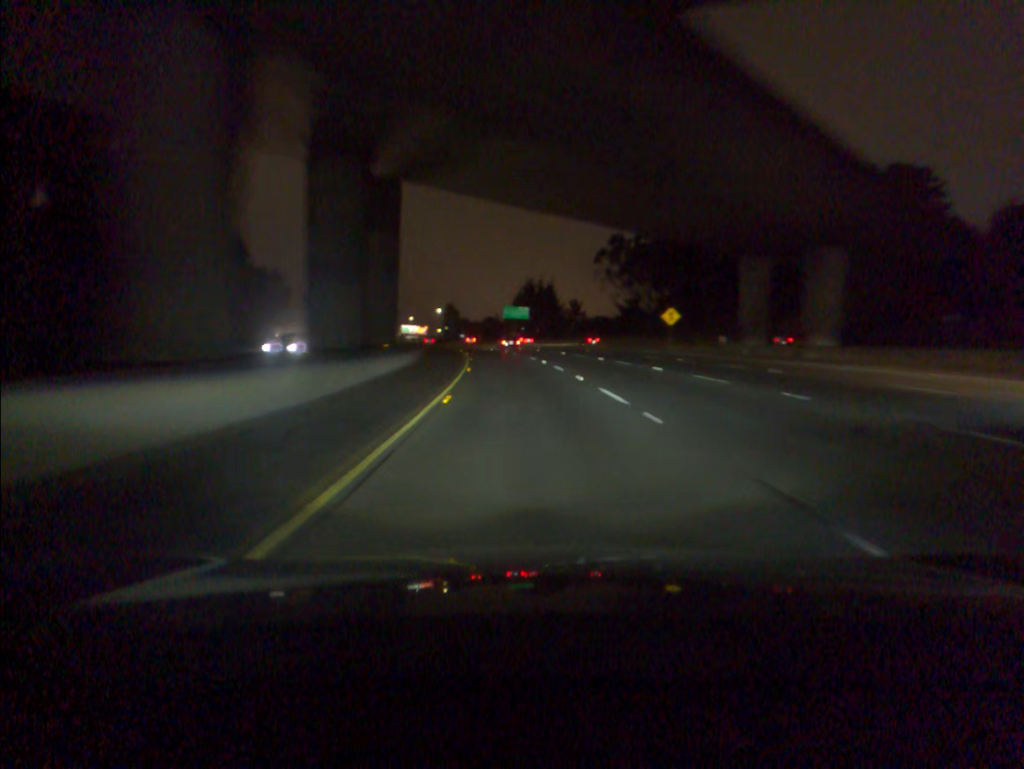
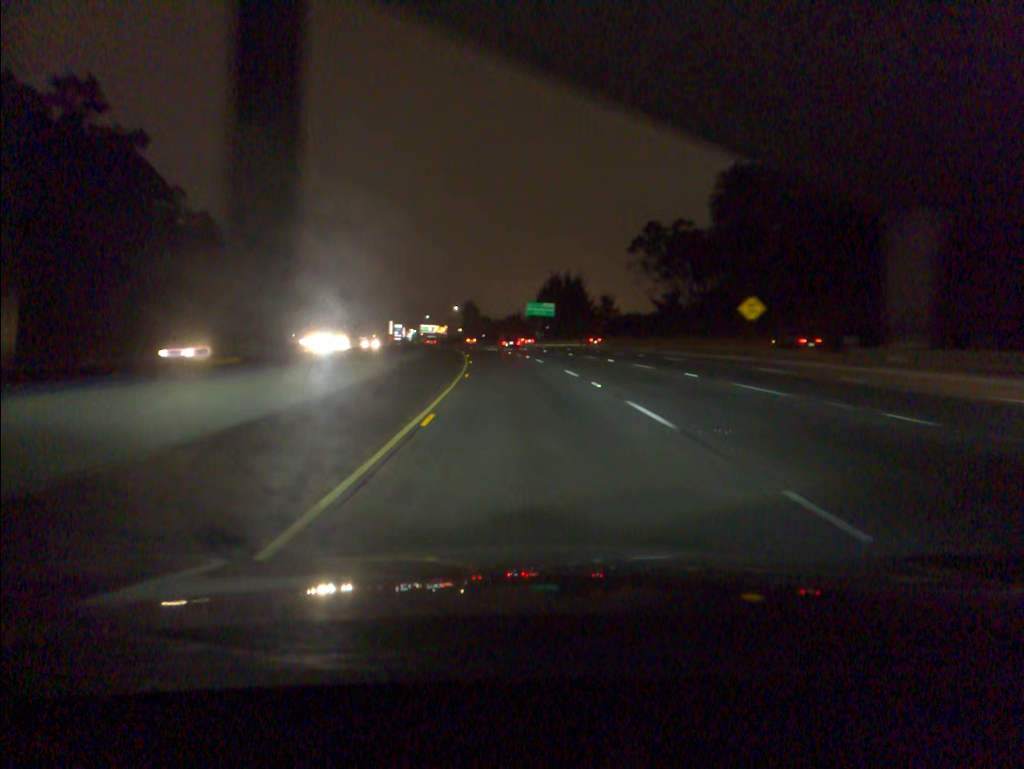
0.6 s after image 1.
(-0.3, +18.6) m; -2°
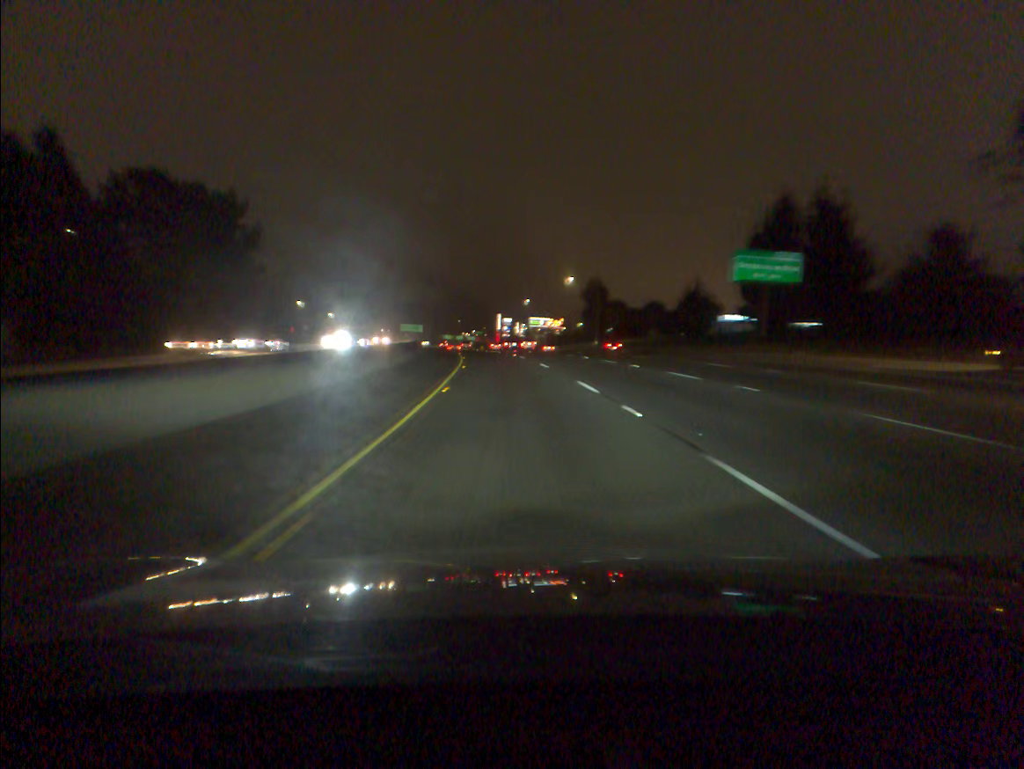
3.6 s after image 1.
(-7.0, +94.2) m; -9°
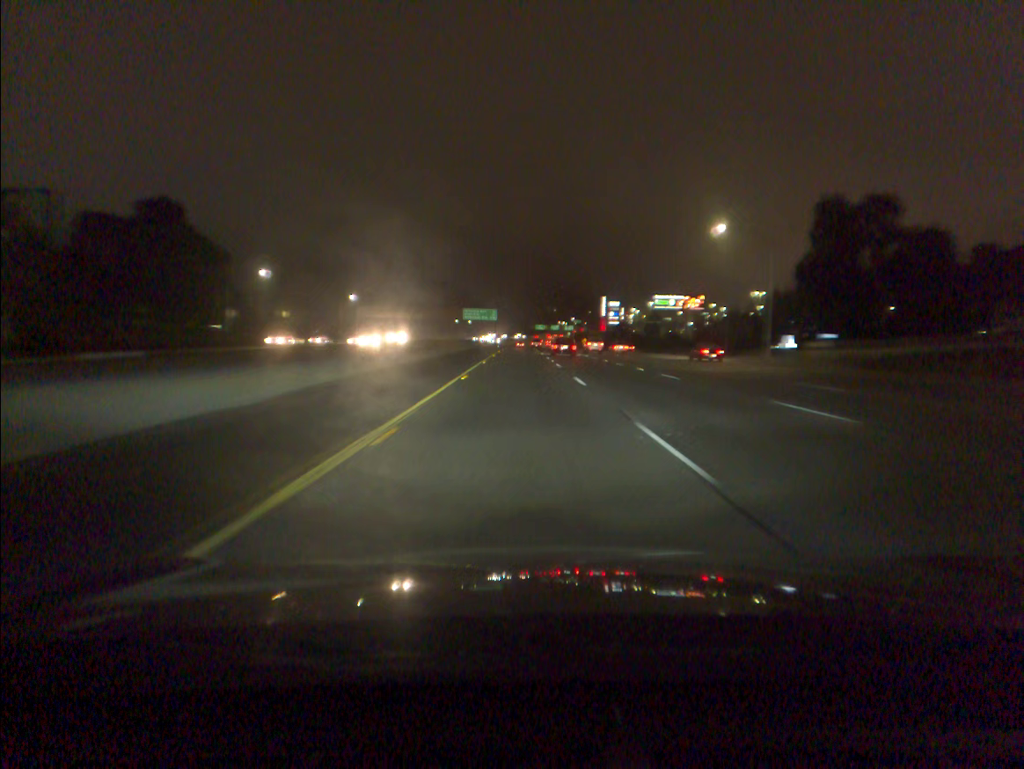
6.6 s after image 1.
(-7.3, +97.2) m; -7°
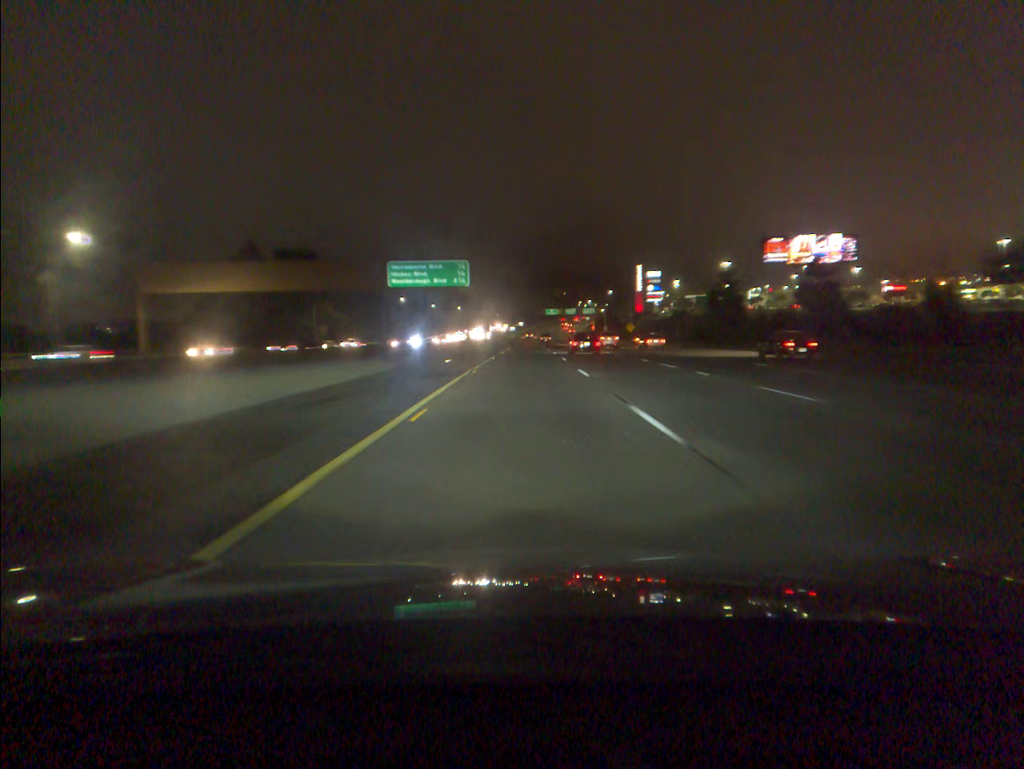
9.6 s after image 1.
(-0.5, +100.1) m; 0°
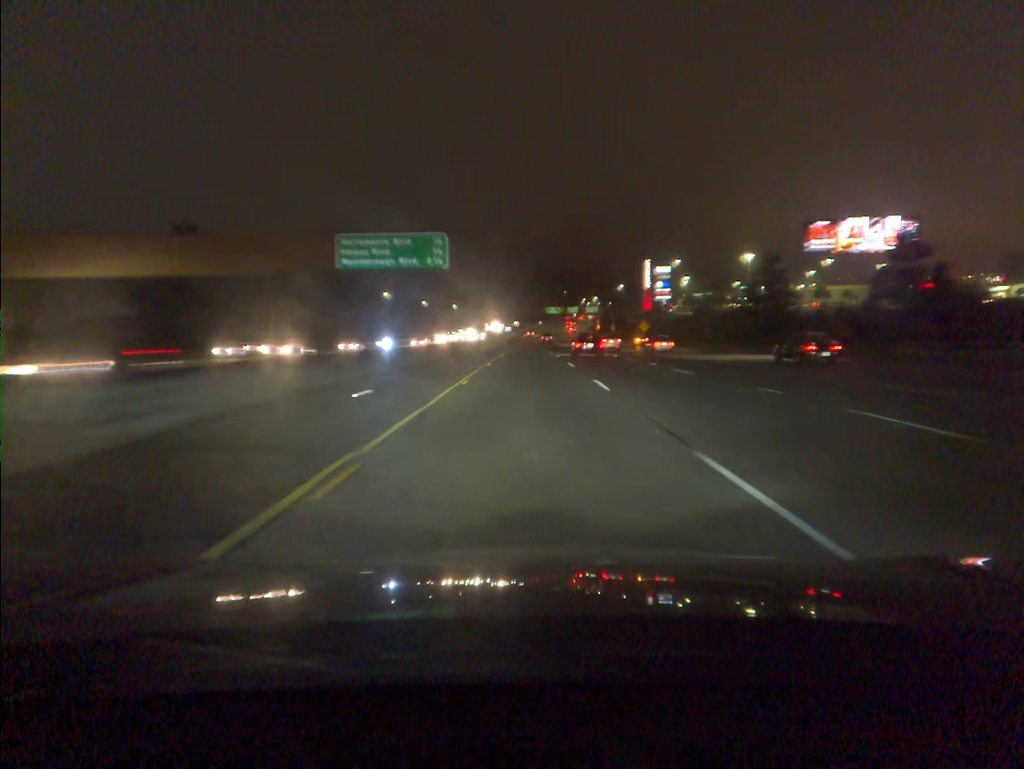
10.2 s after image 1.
(0.0, +19.8) m; 0°
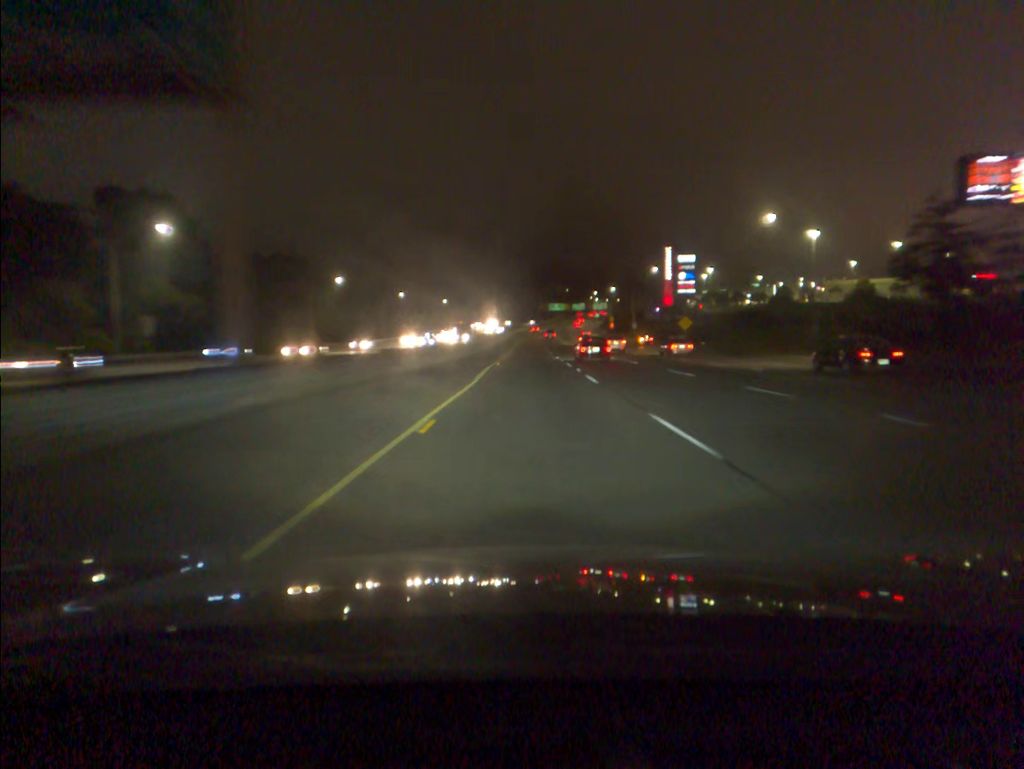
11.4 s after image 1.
(0.0, +39.6) m; 0°
